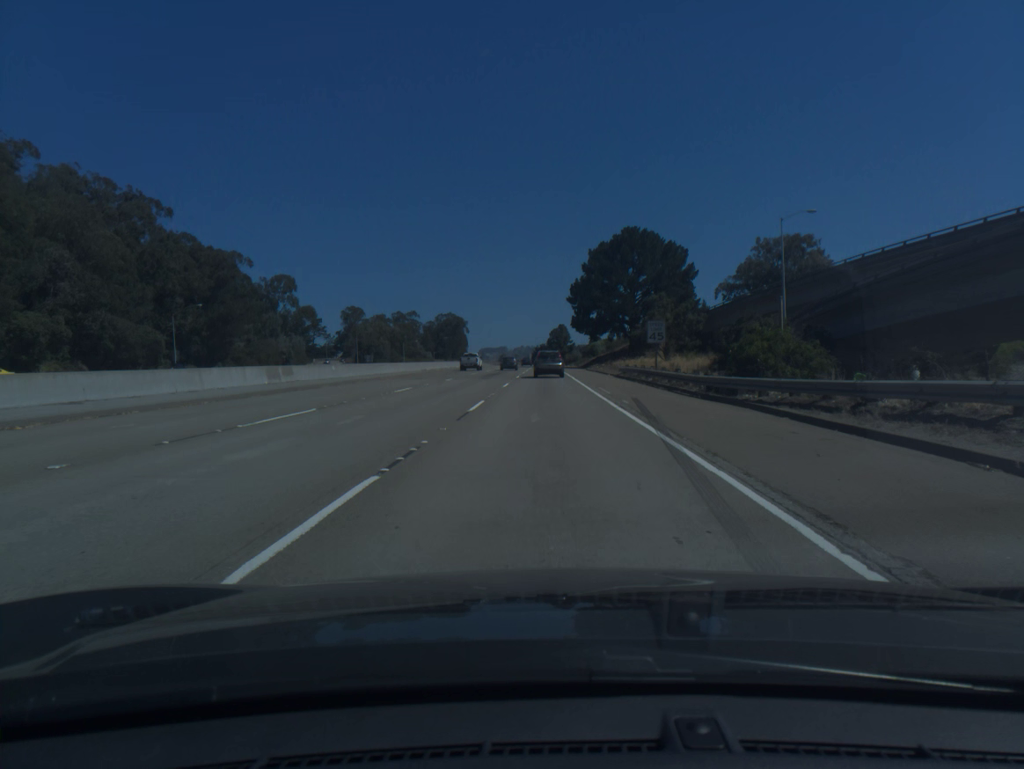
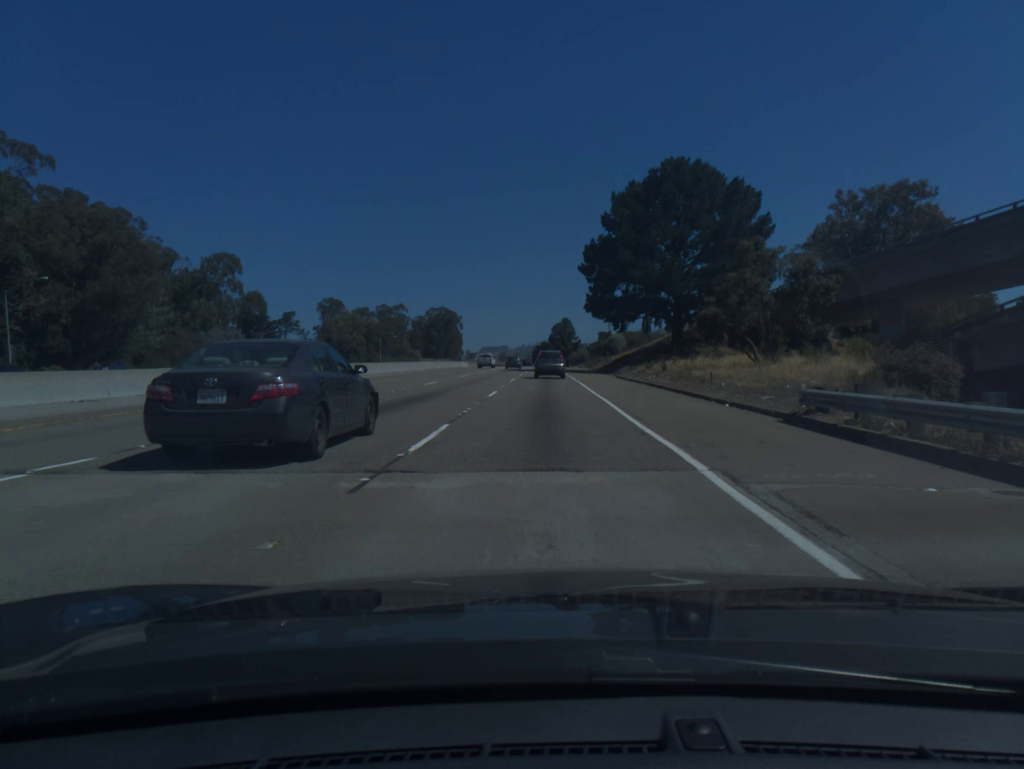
(0.0, +37.5) m; 0°
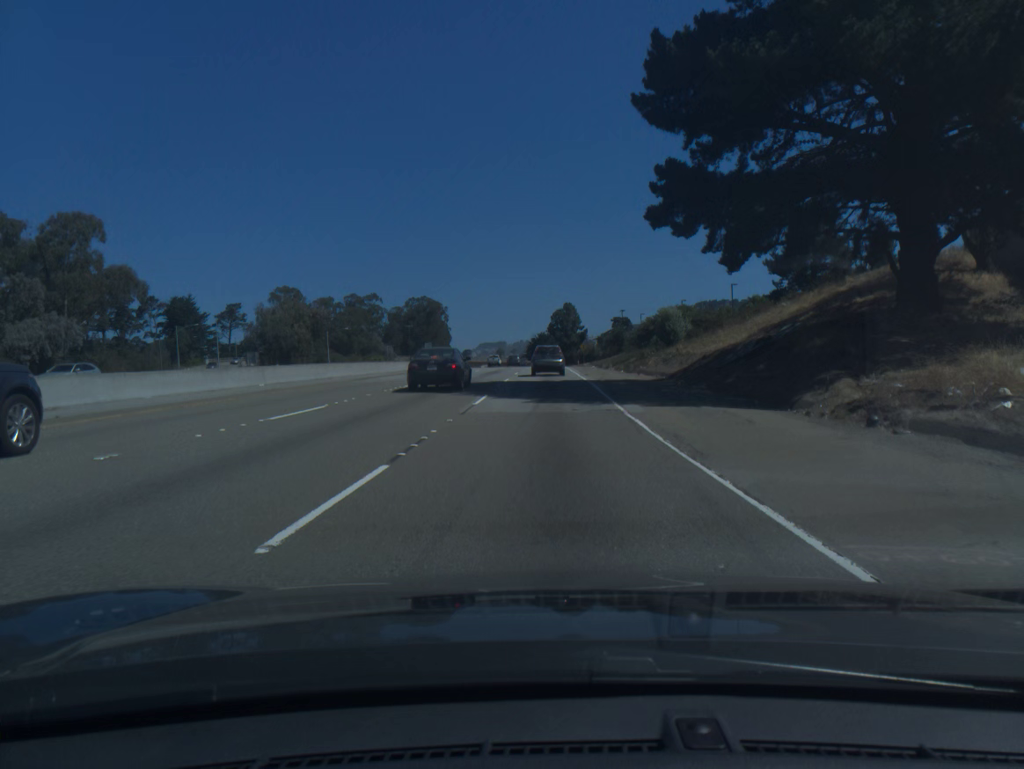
(0.0, +49.4) m; 0°
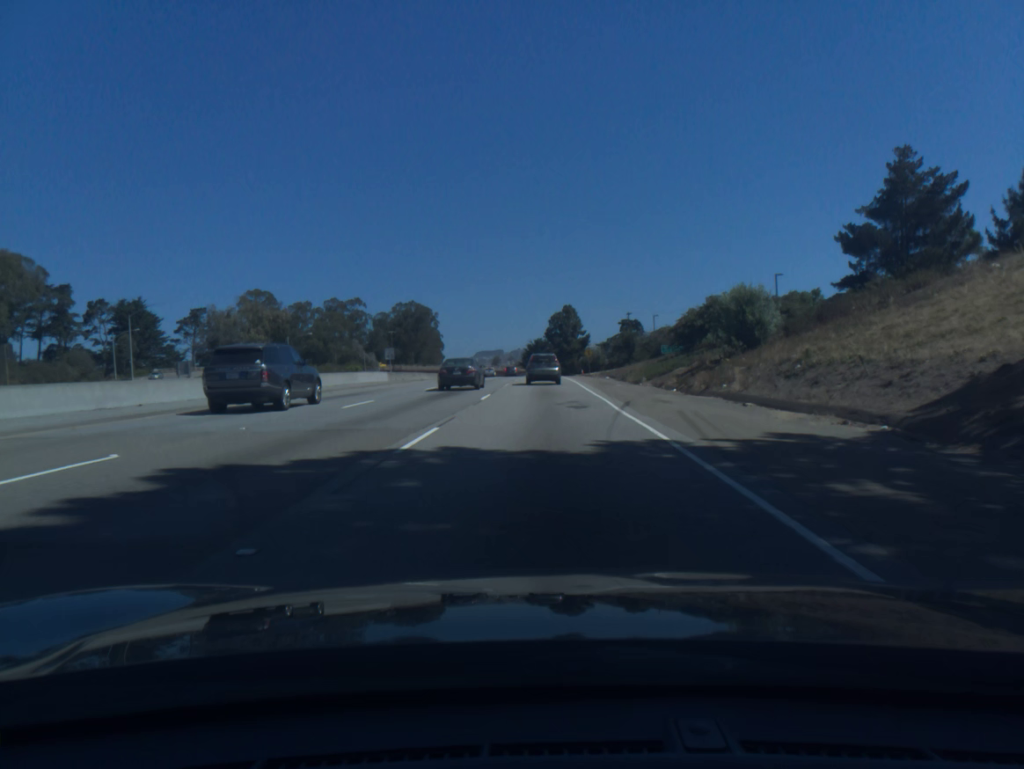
(+0.1, +24.0) m; 0°
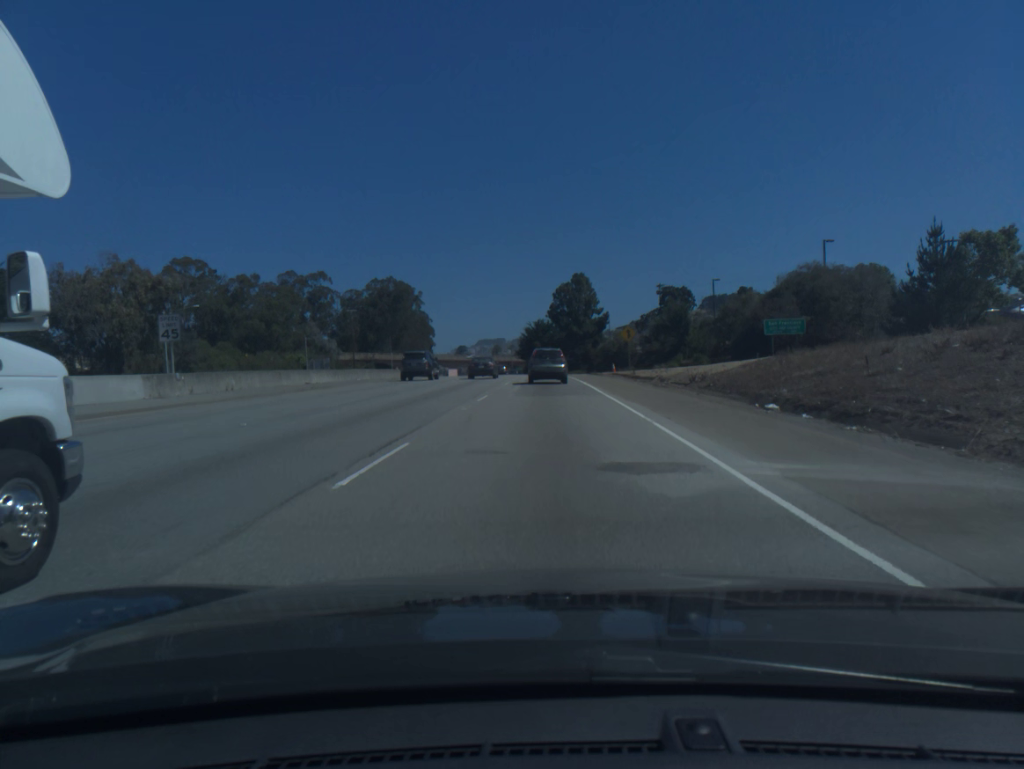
(0.0, +46.3) m; 0°
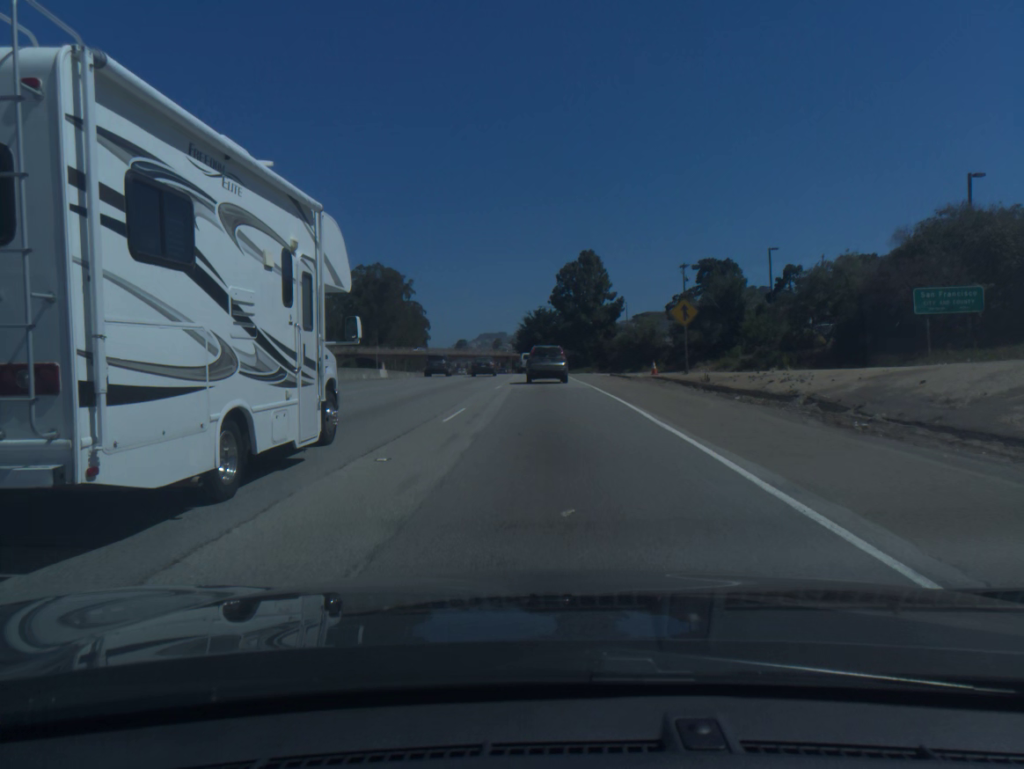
(0.0, +22.2) m; 0°
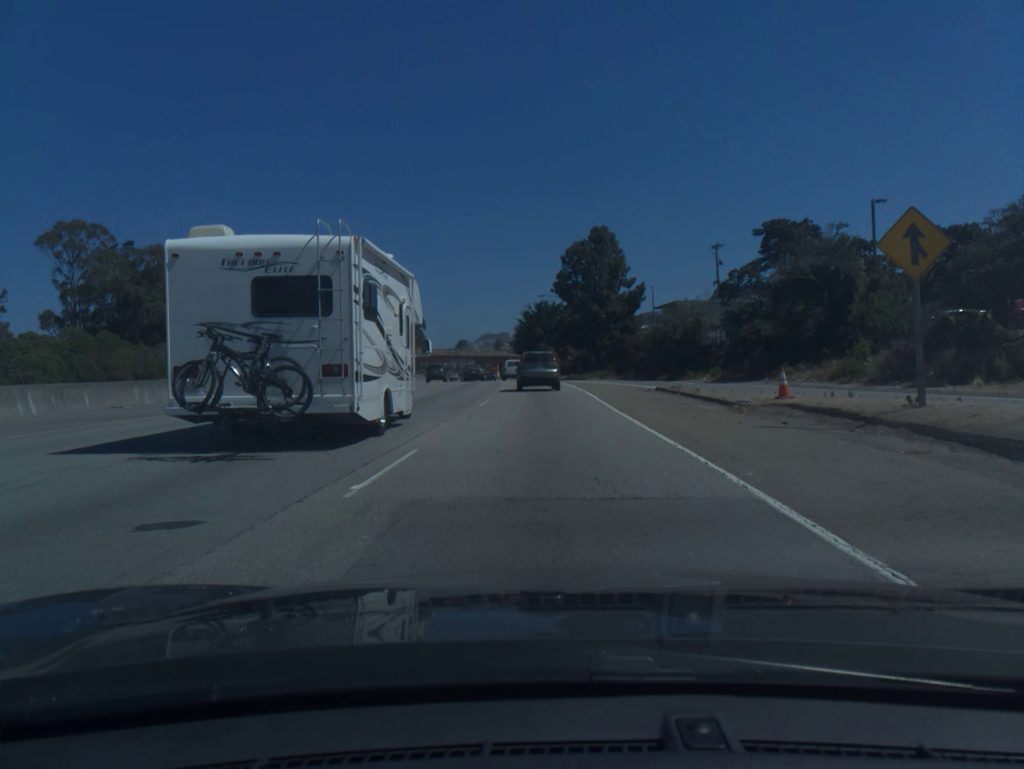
(0.0, +21.6) m; 0°
